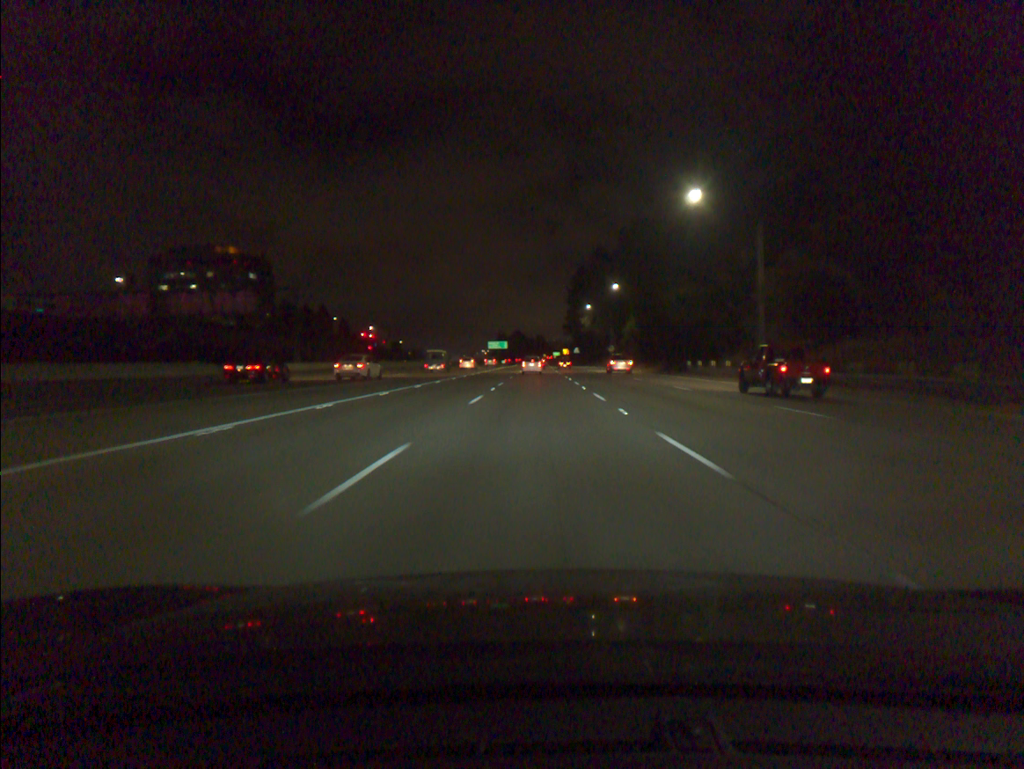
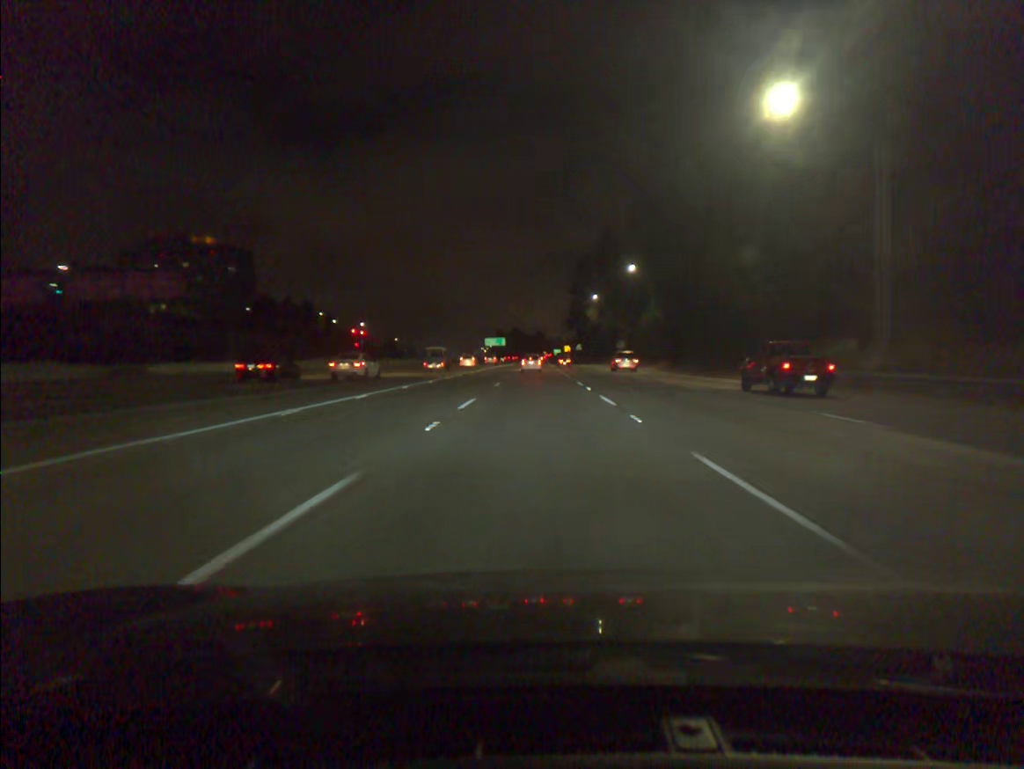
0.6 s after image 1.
(0.0, +17.4) m; 0°
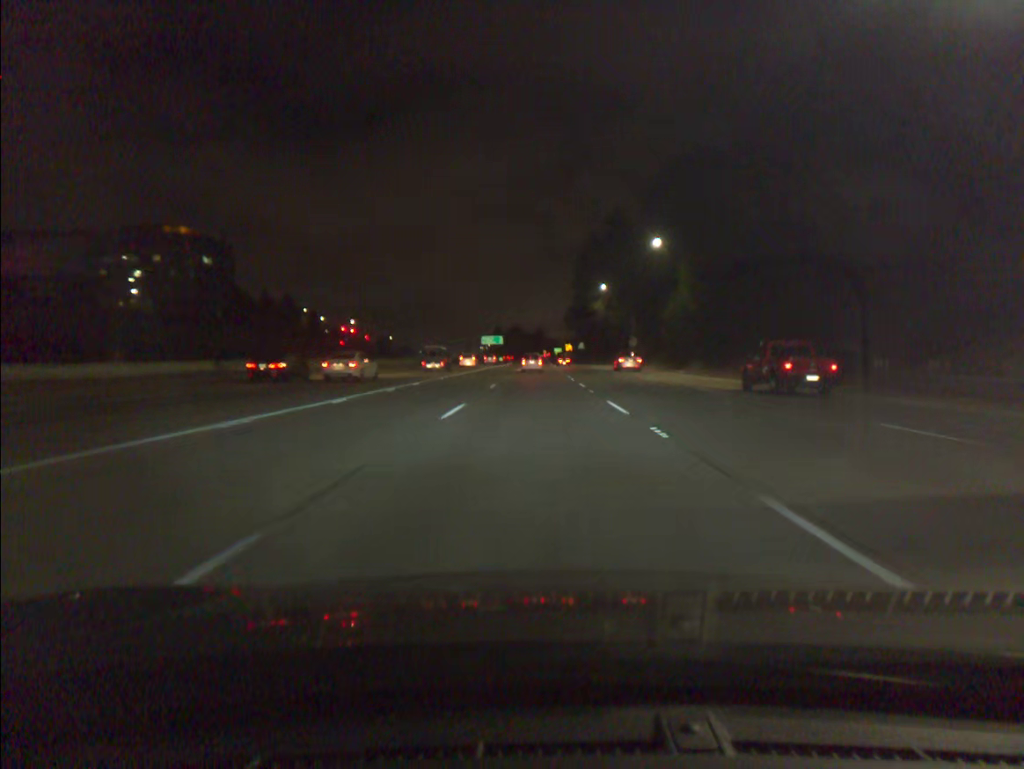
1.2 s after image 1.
(0.0, +17.4) m; 0°
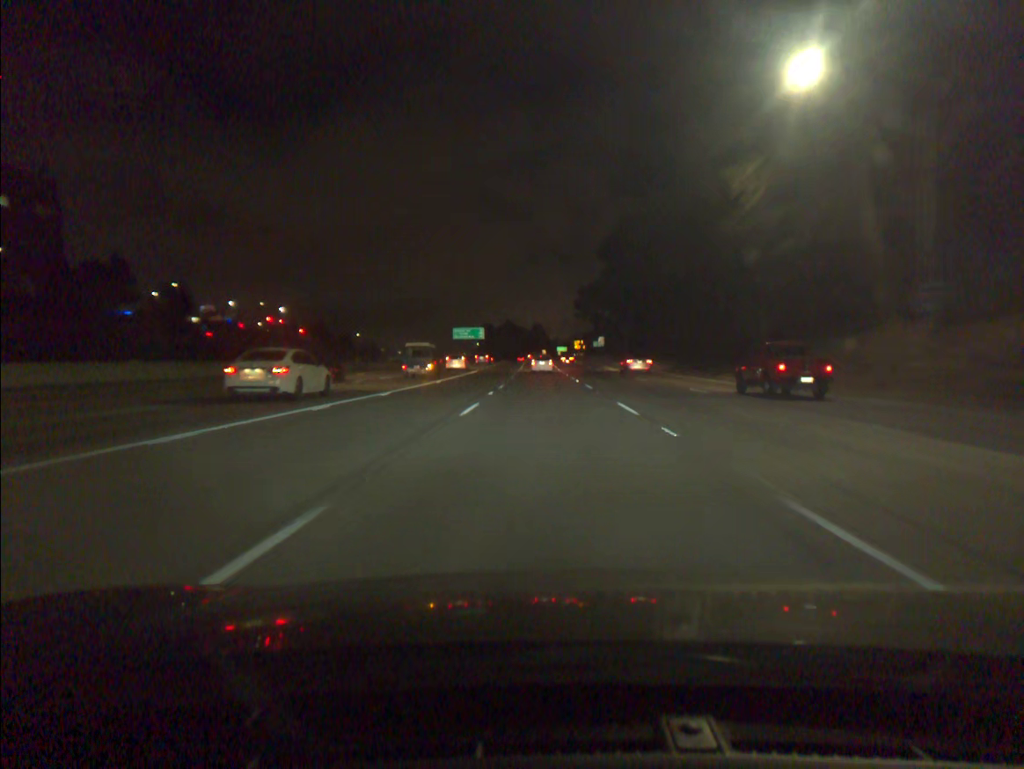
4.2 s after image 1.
(-0.1, +85.6) m; 0°
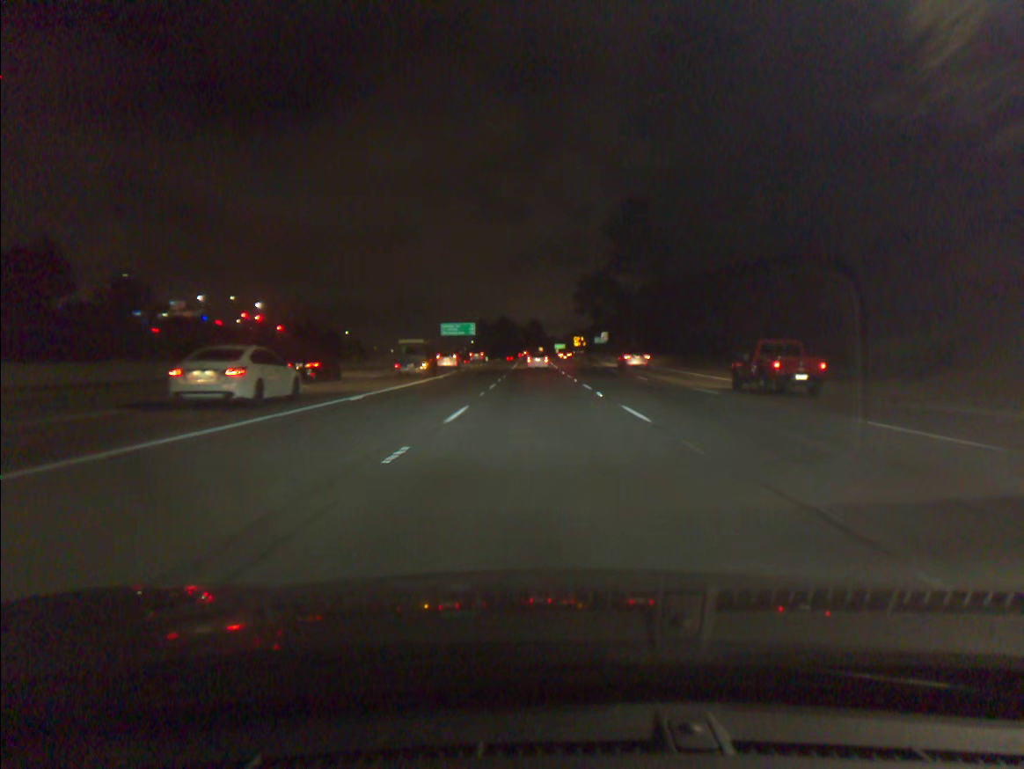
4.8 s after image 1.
(0.0, +16.9) m; 0°
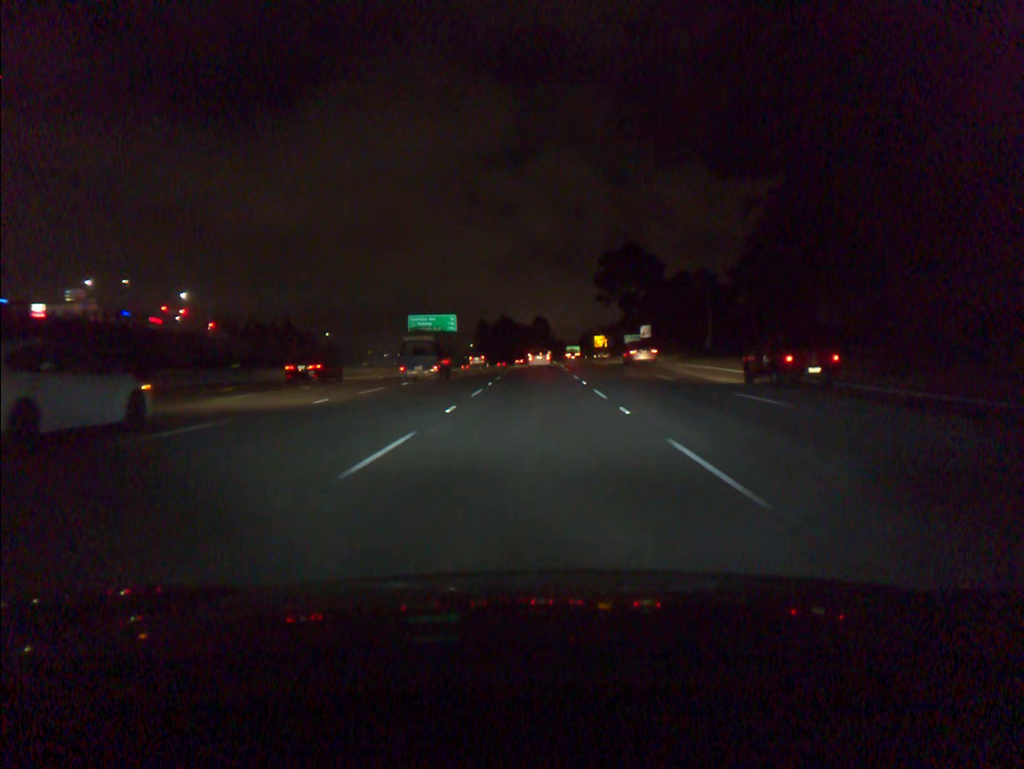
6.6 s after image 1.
(-0.1, +50.3) m; 0°
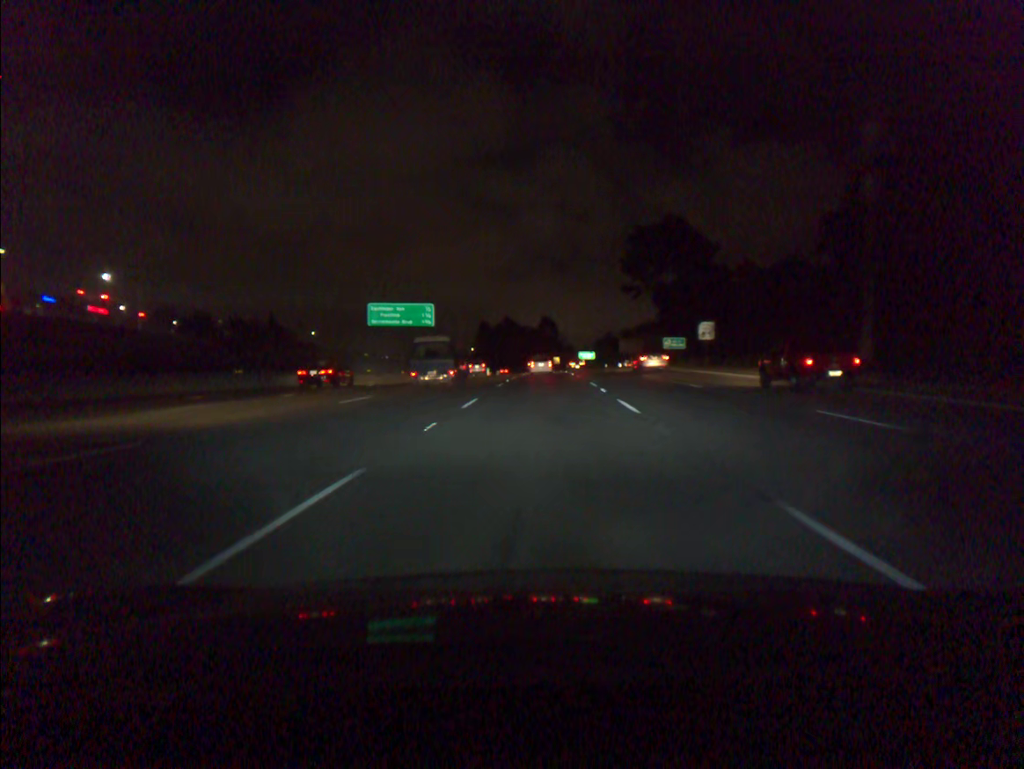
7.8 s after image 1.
(-0.2, +33.3) m; 0°
